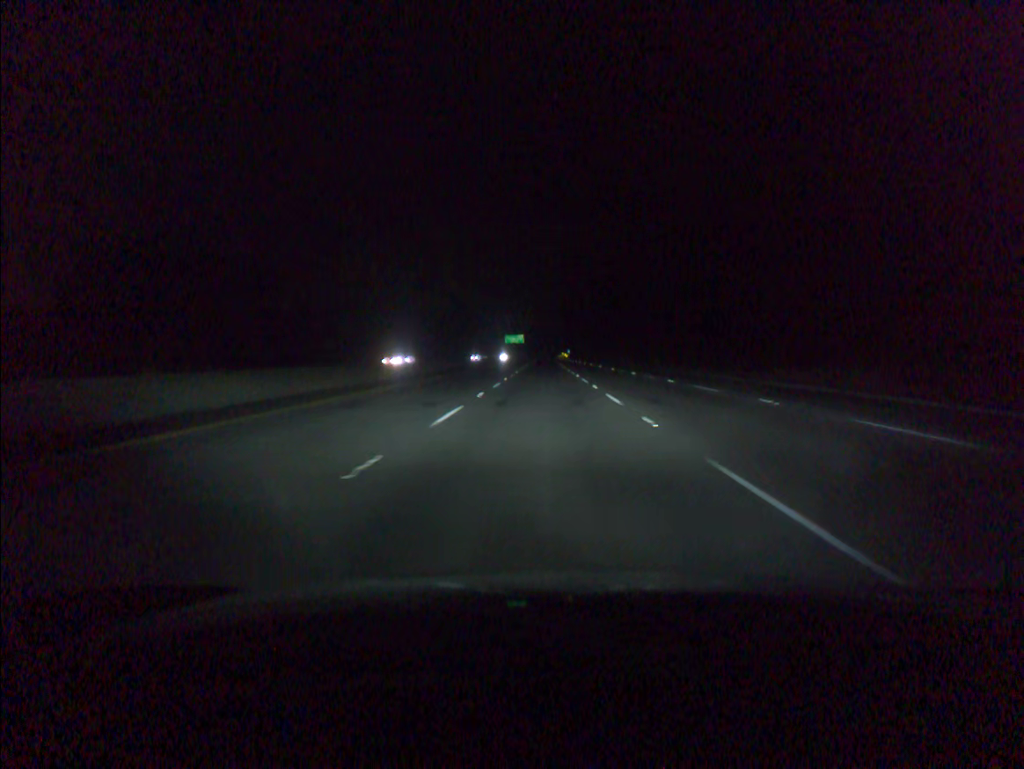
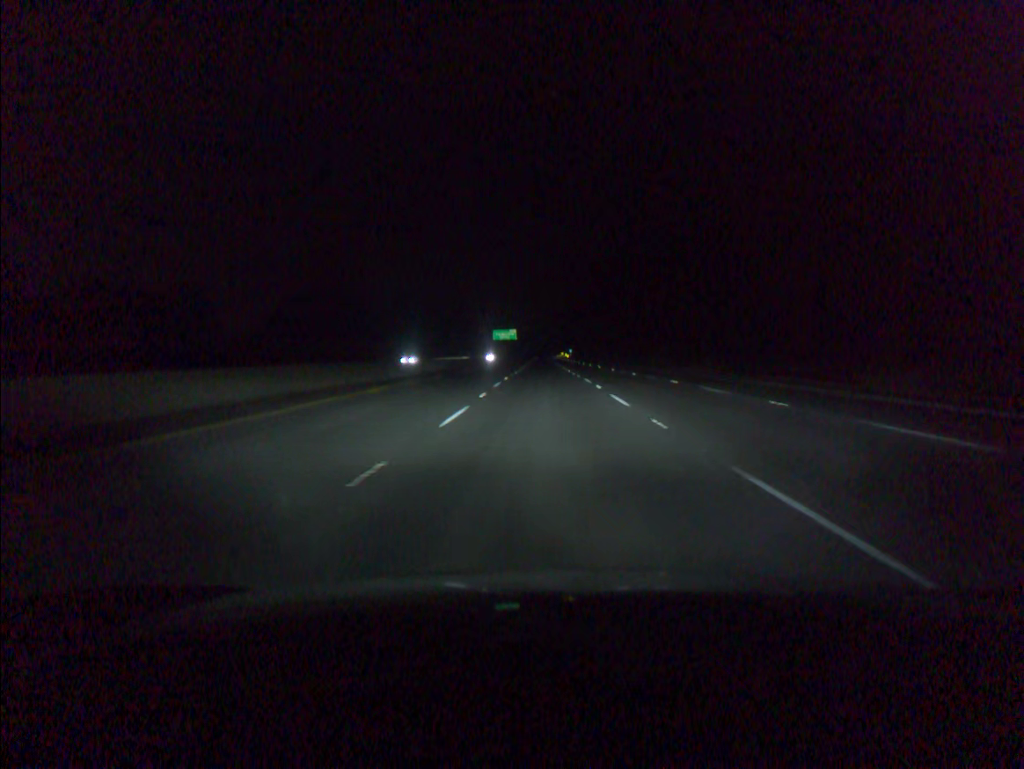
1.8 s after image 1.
(0.0, +58.9) m; 0°
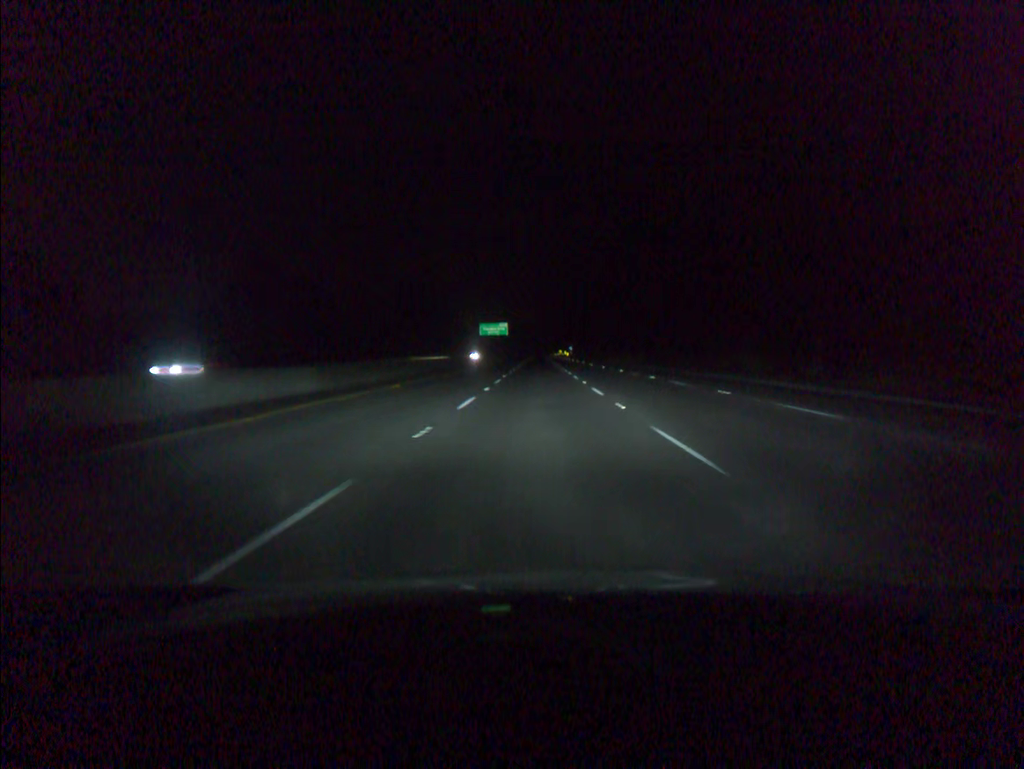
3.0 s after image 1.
(+0.1, +39.3) m; 0°
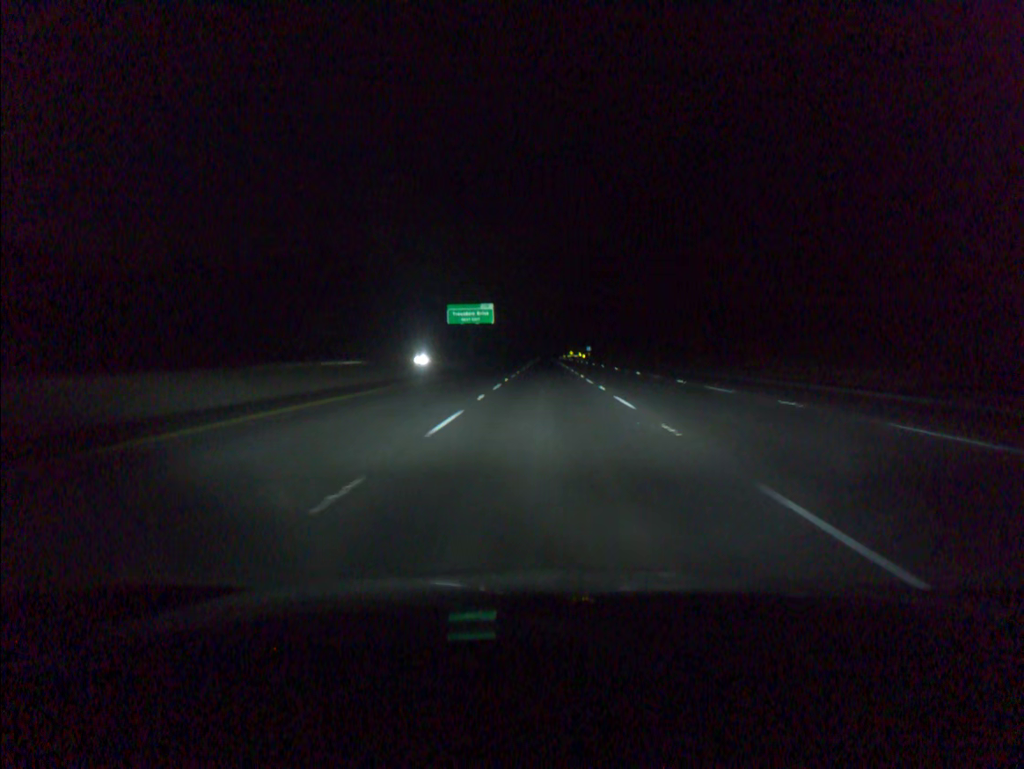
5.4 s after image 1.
(-0.3, +78.6) m; 0°
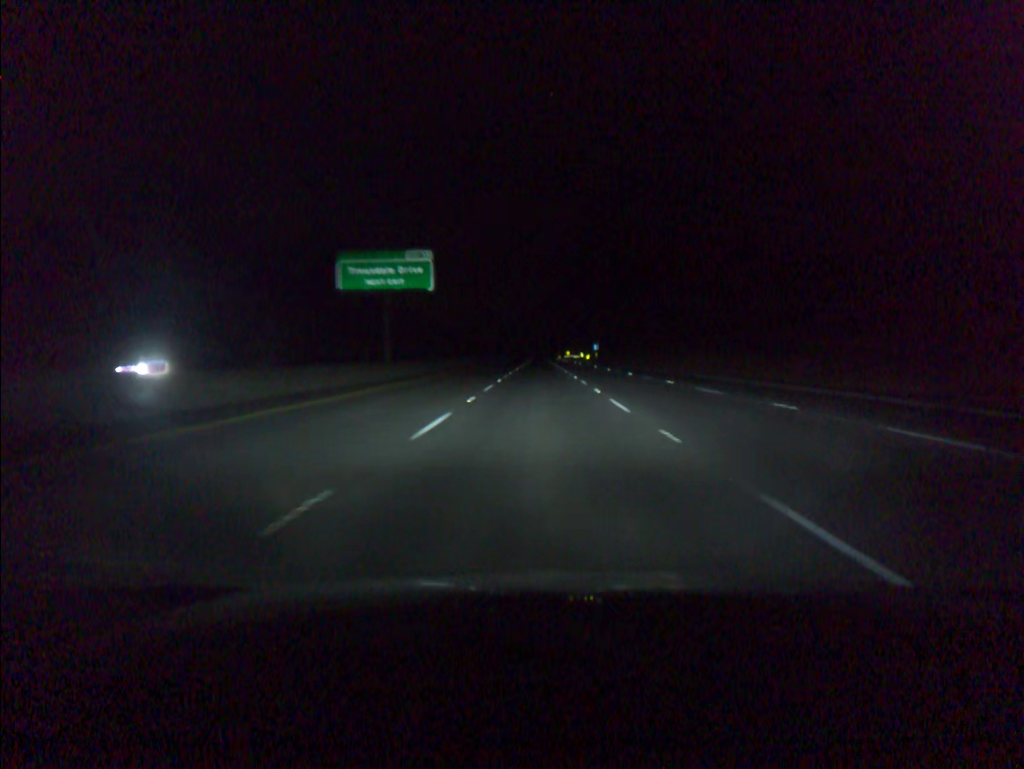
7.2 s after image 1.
(+0.3, +58.9) m; 0°
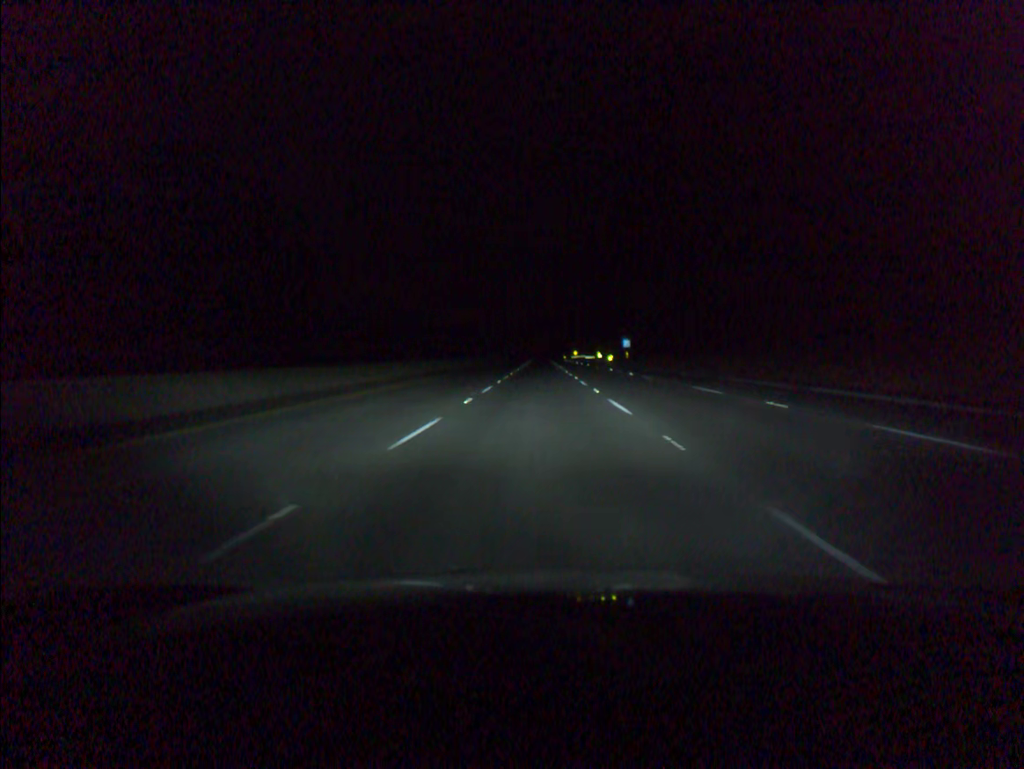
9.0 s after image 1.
(-0.1, +58.9) m; 0°
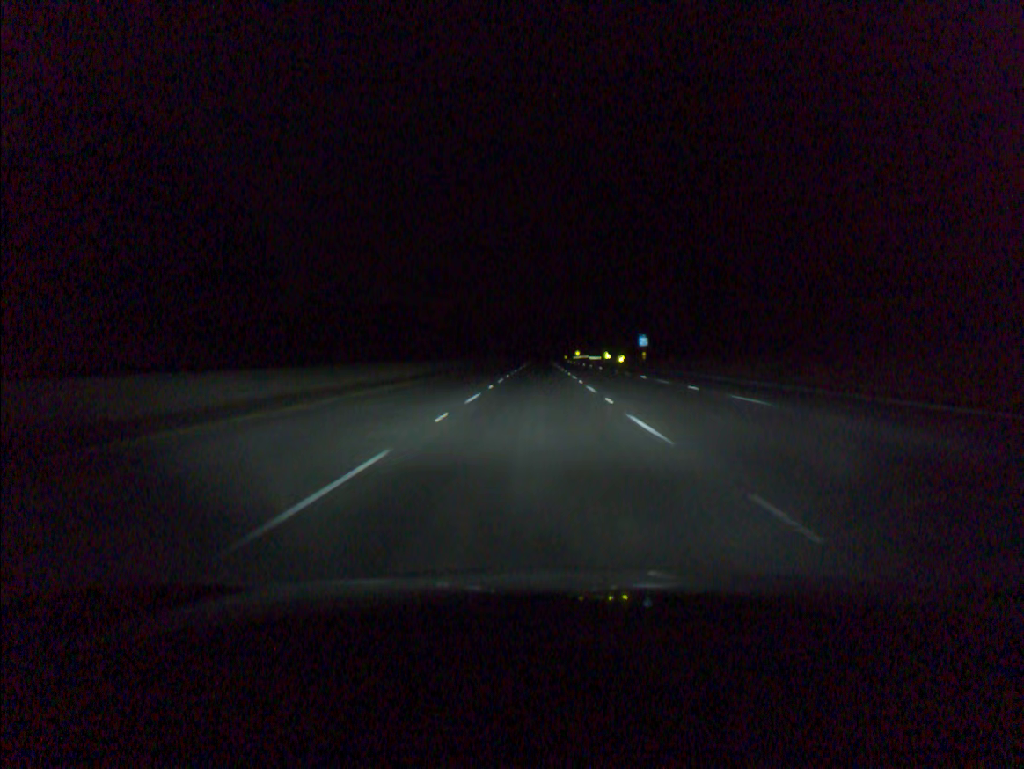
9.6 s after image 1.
(0.0, +19.6) m; 0°
